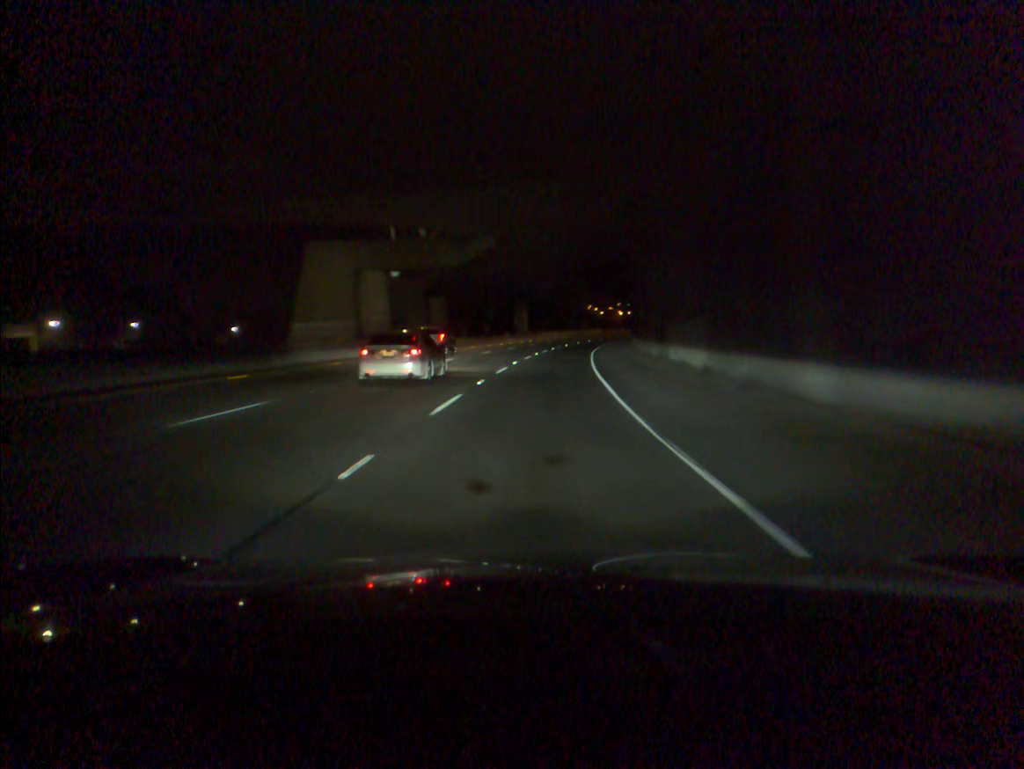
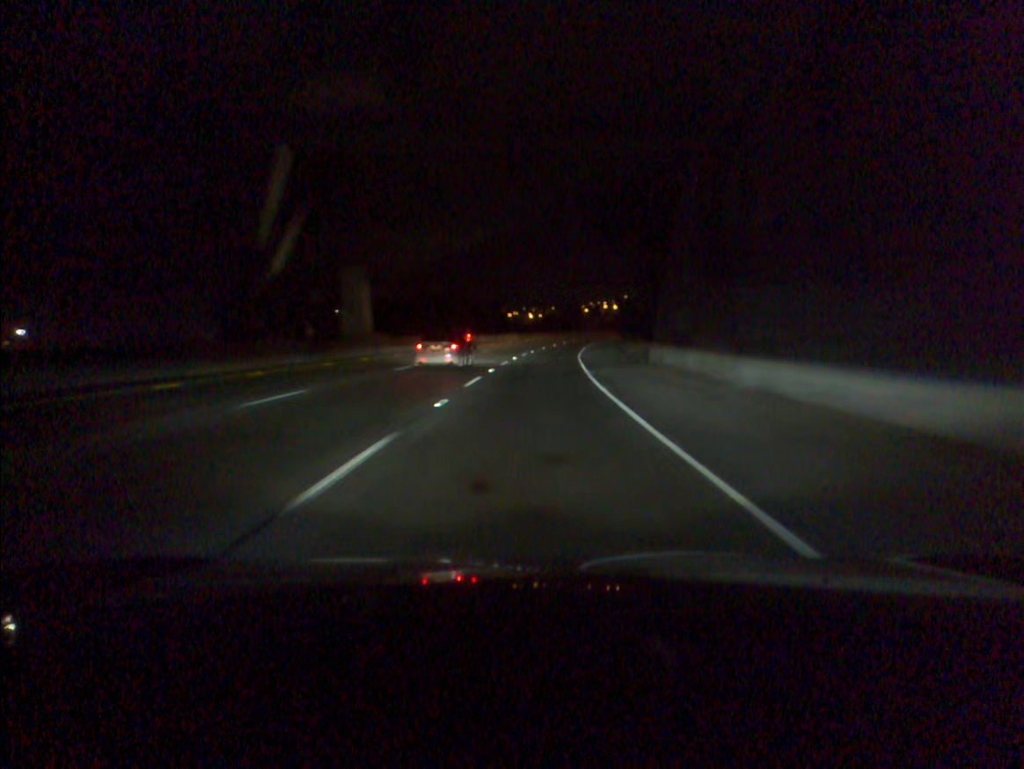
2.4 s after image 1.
(+3.7, +63.1) m; +7°
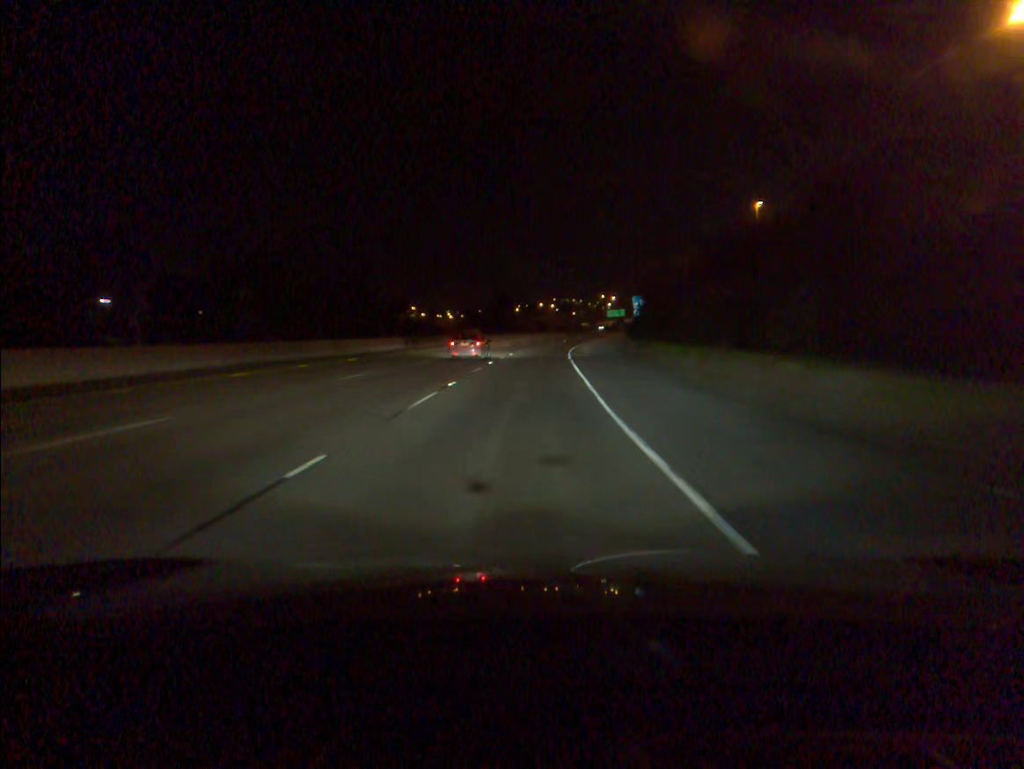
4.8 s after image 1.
(+3.2, +62.9) m; +6°
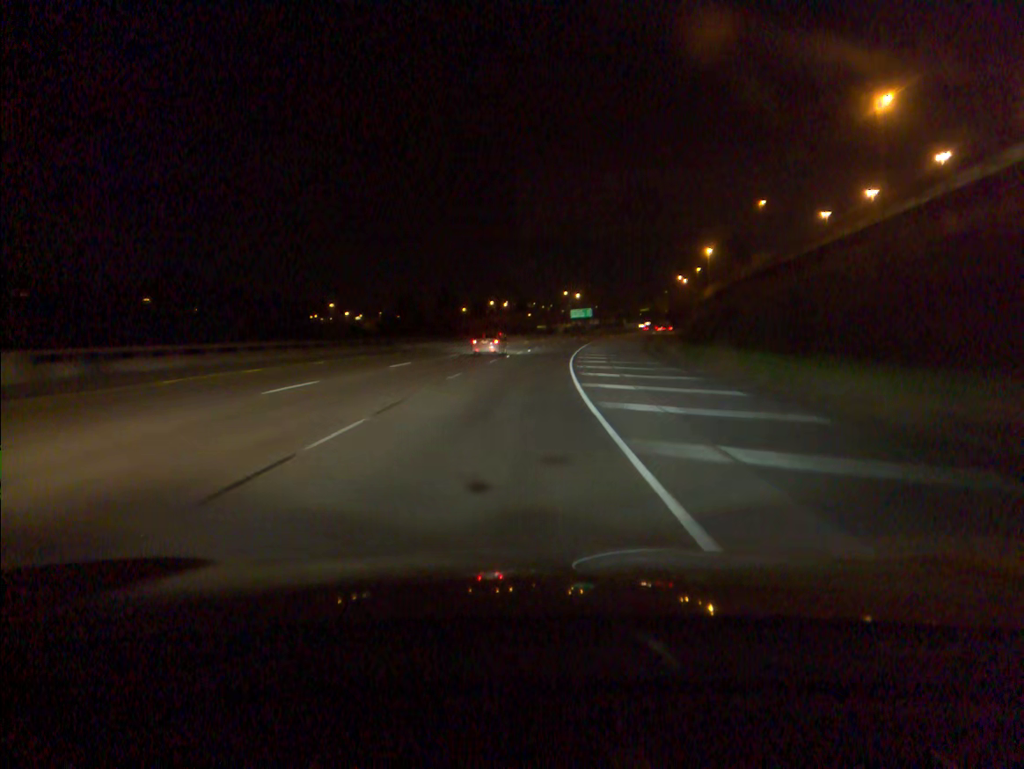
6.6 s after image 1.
(+1.4, +47.4) m; +4°
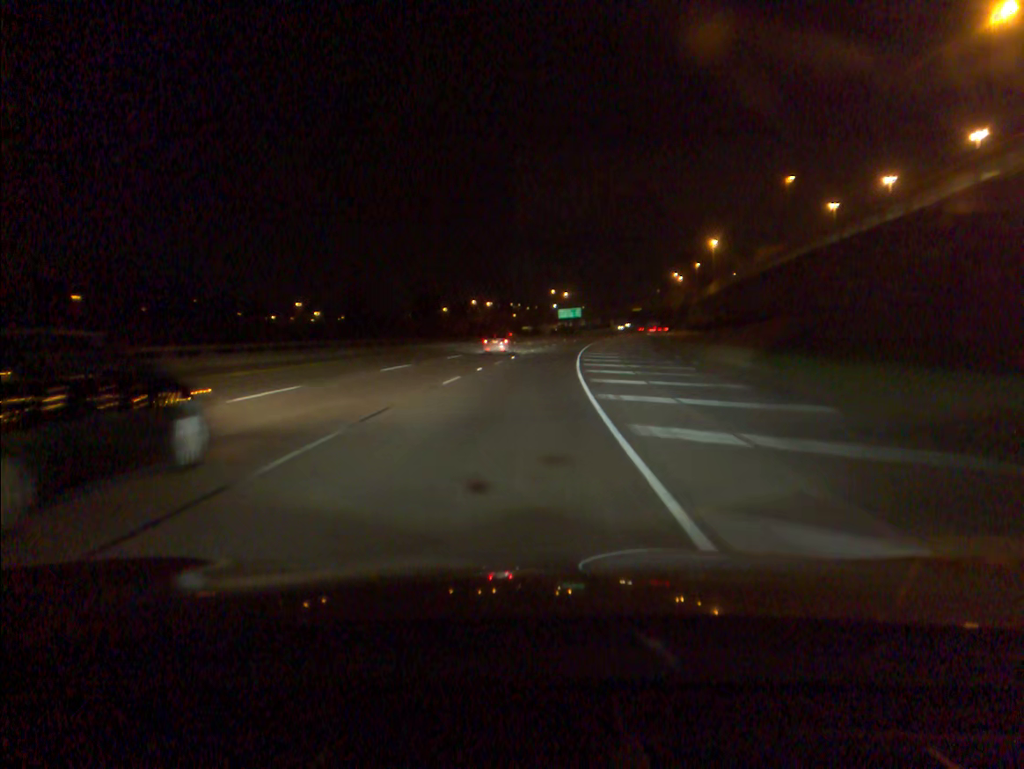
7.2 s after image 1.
(+0.1, +15.9) m; +1°
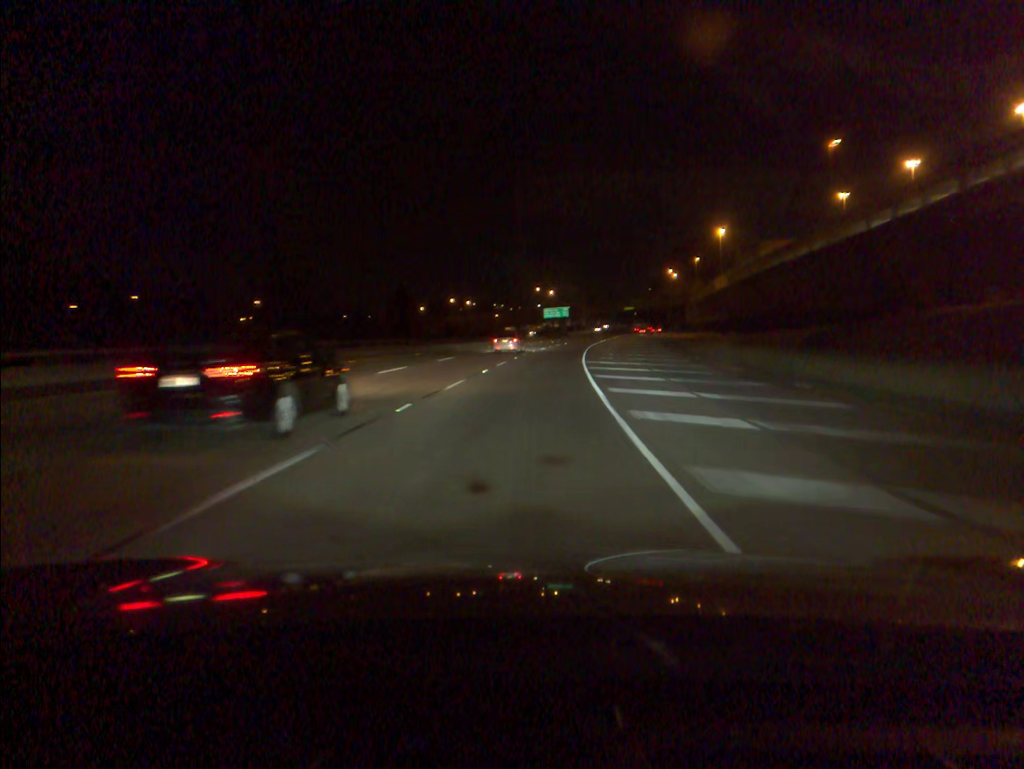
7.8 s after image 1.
(+0.2, +15.9) m; +1°
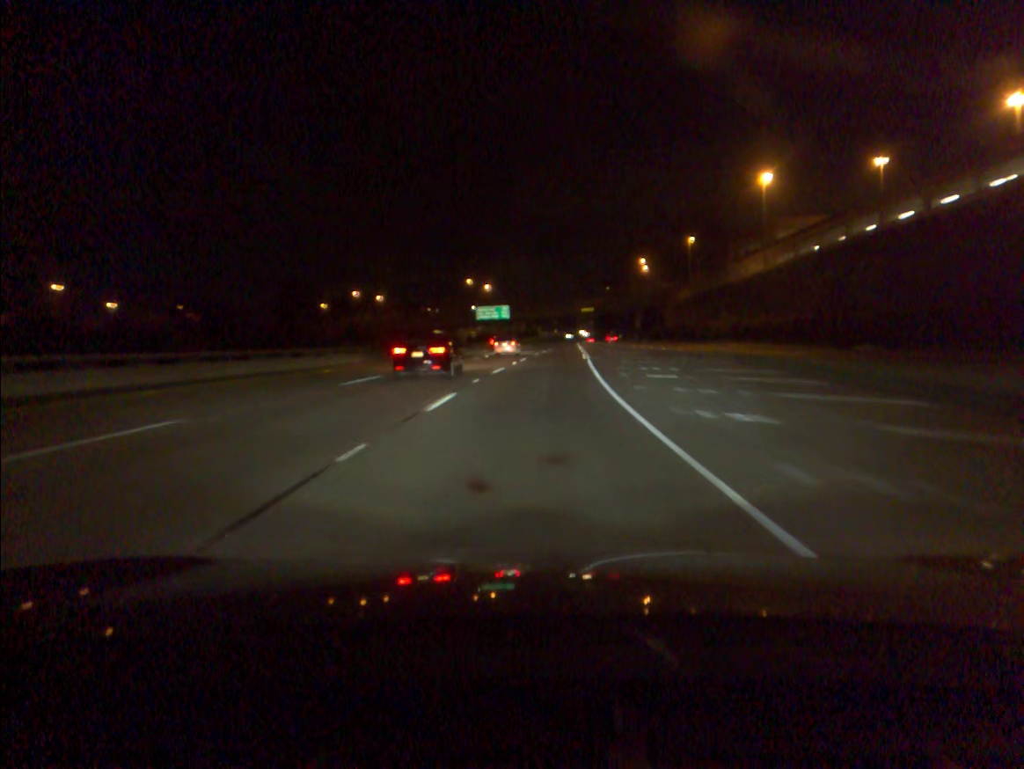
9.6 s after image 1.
(+1.8, +48.0) m; +4°
